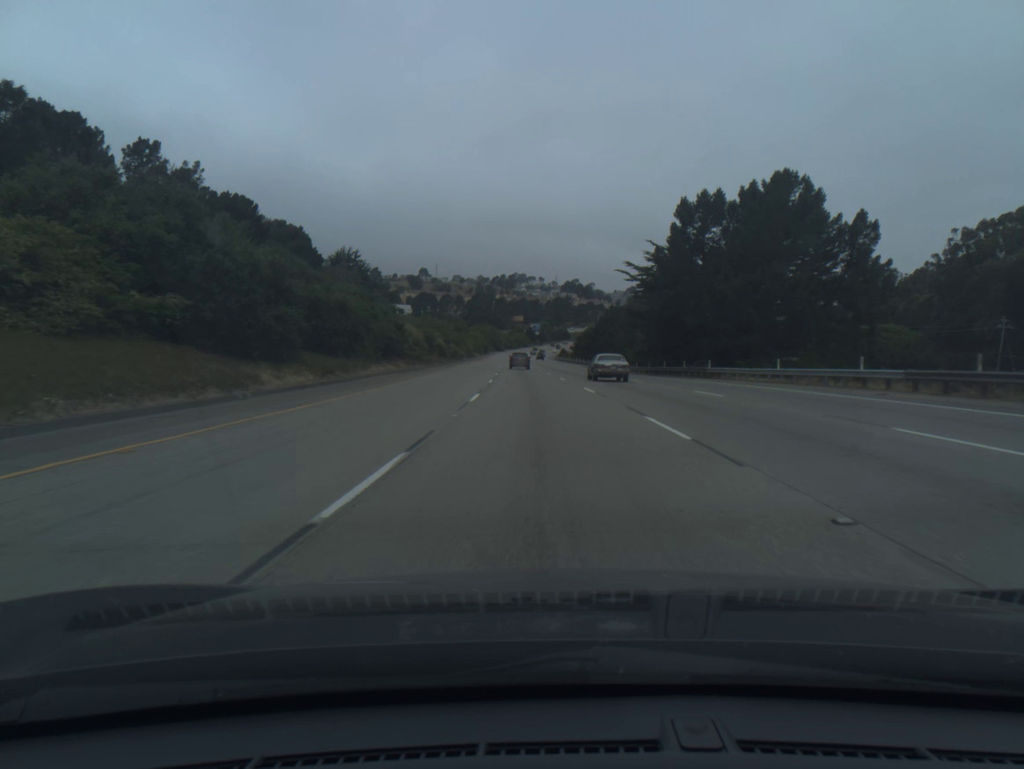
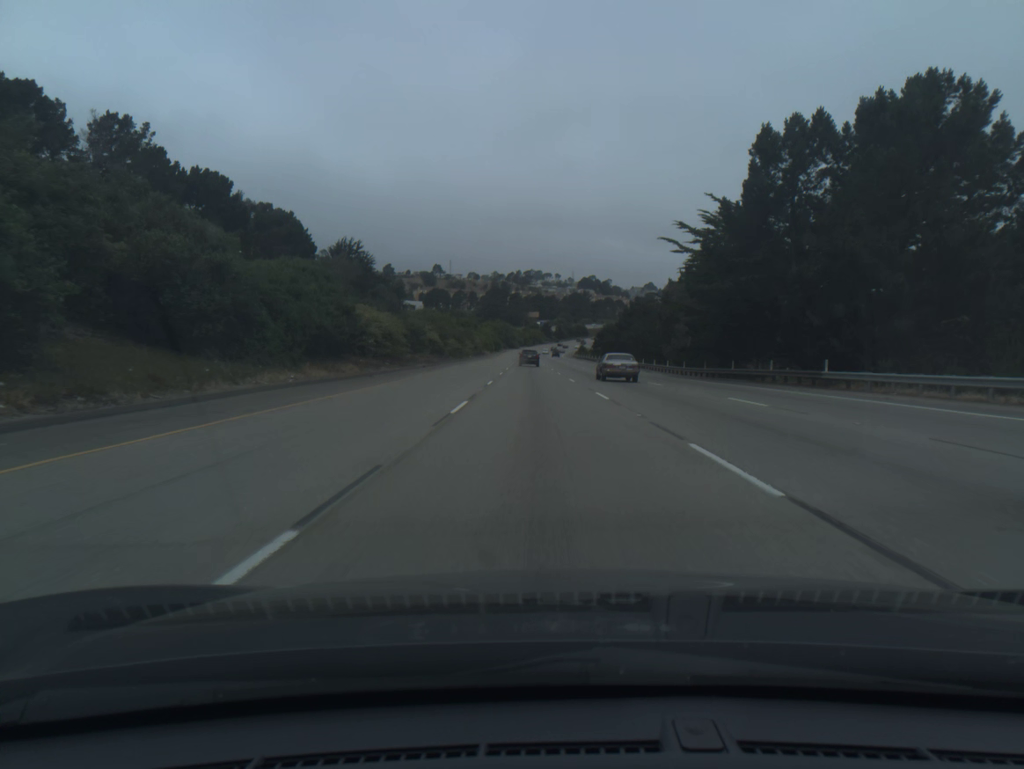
(-0.2, +19.0) m; -1°
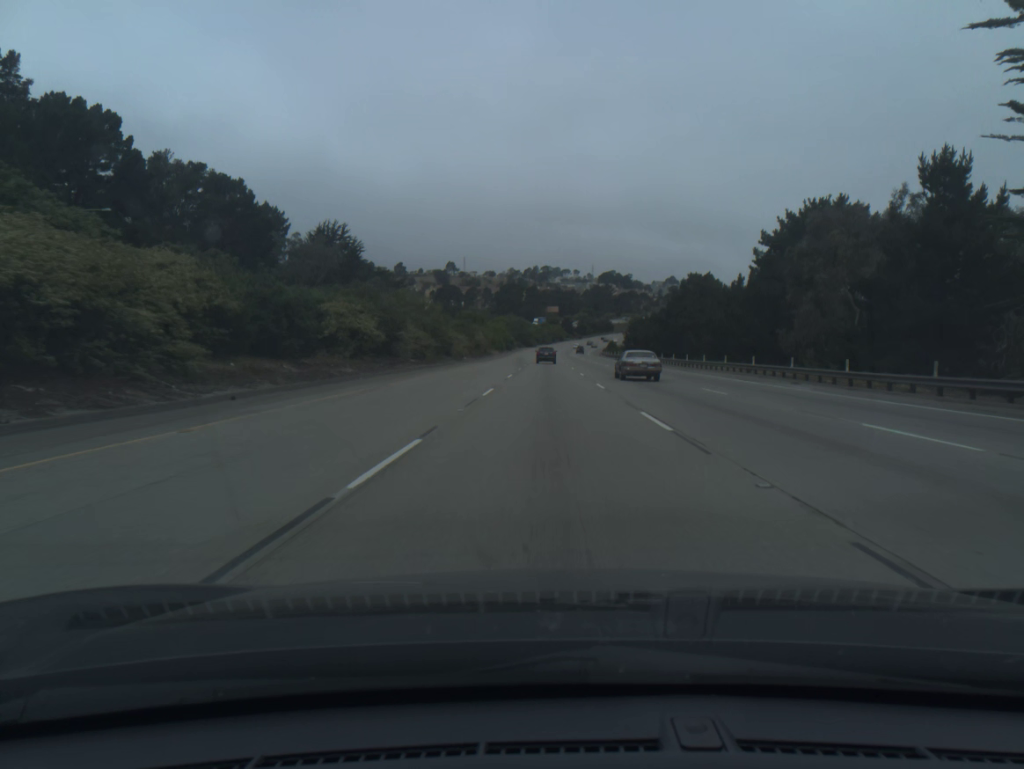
(-0.6, +38.1) m; -1°
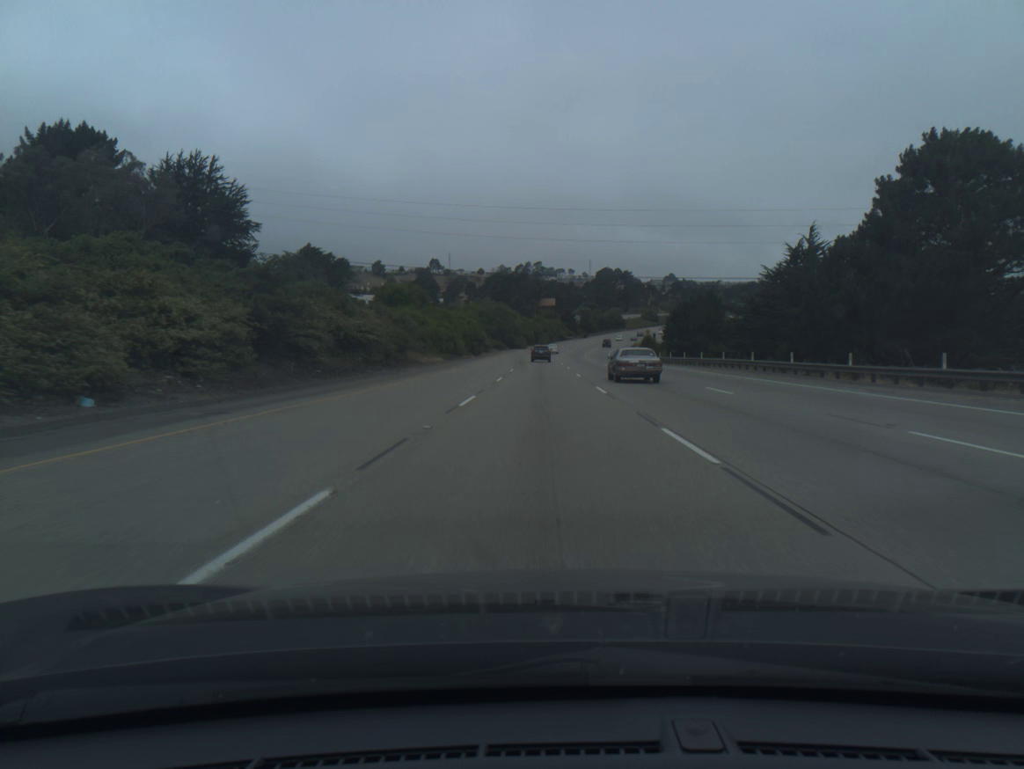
(+0.3, +76.9) m; 0°
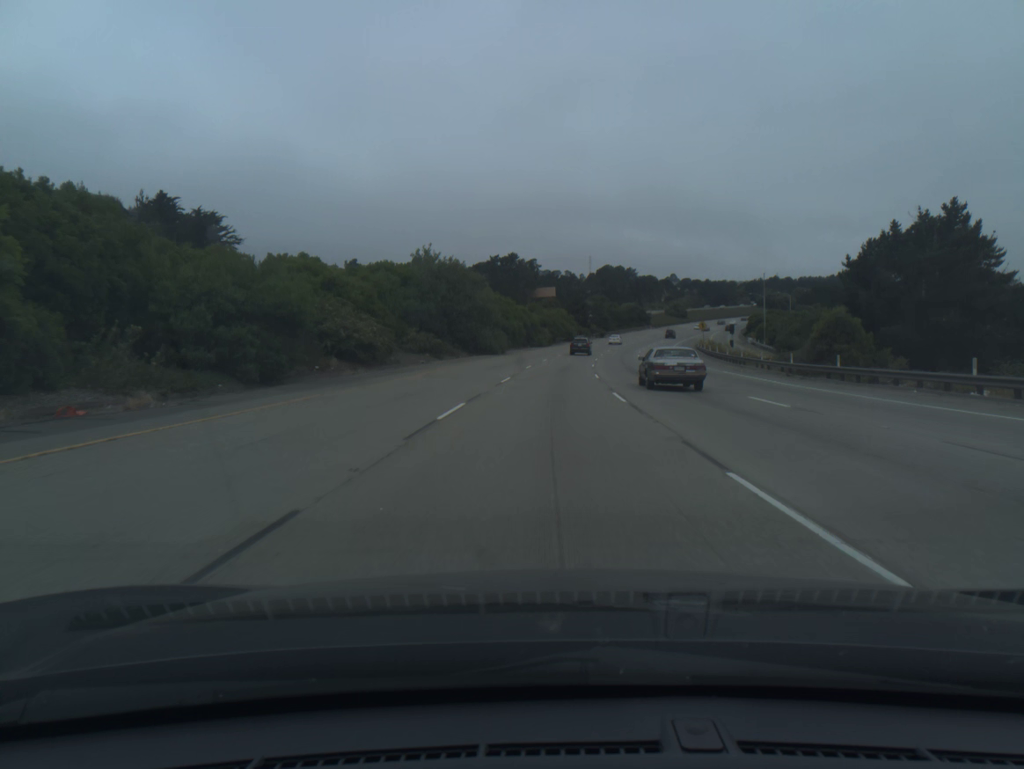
(-0.2, +77.3) m; 0°
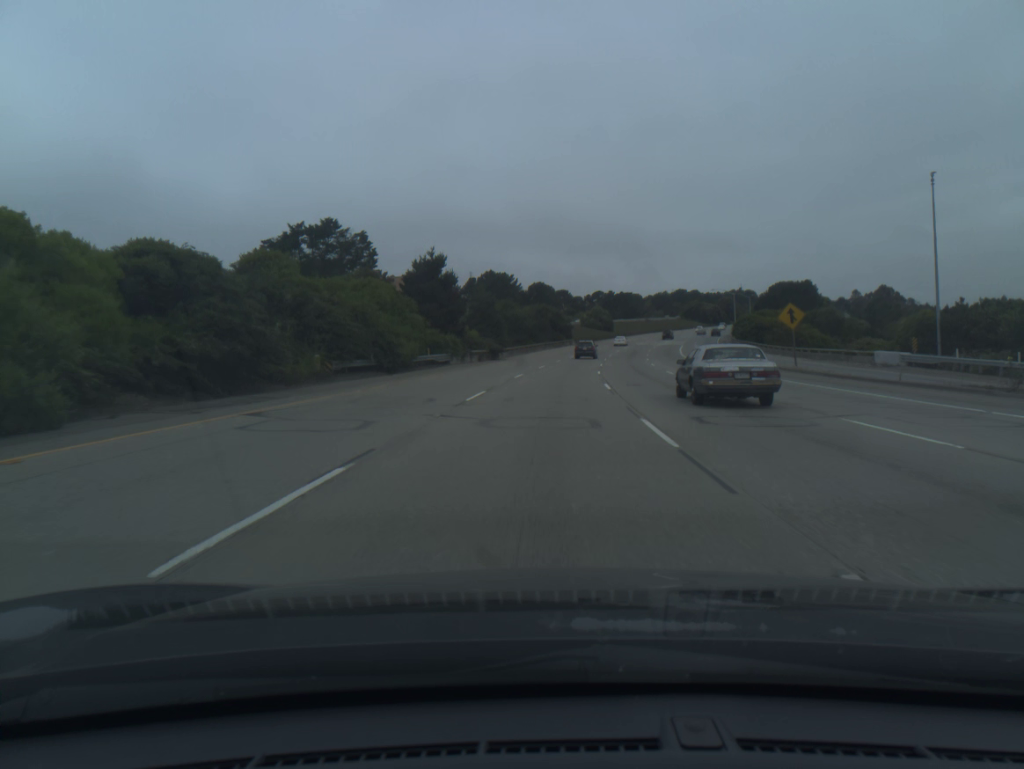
(+6.3, +96.1) m; +8°
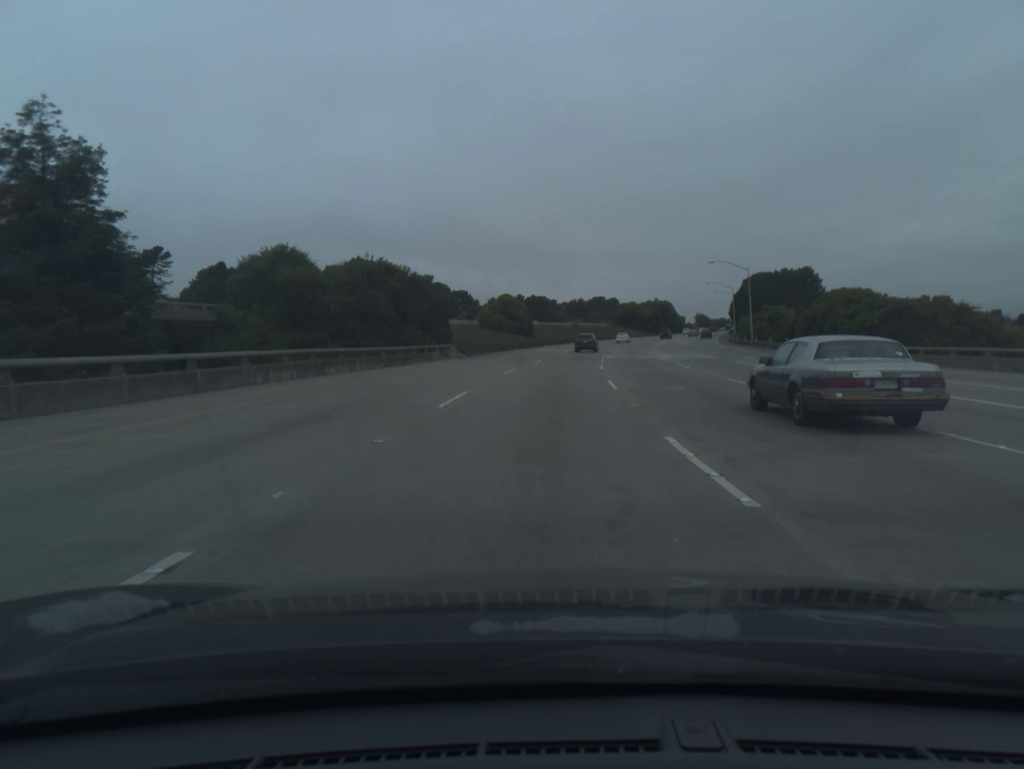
(+4.5, +76.0) m; +7°
